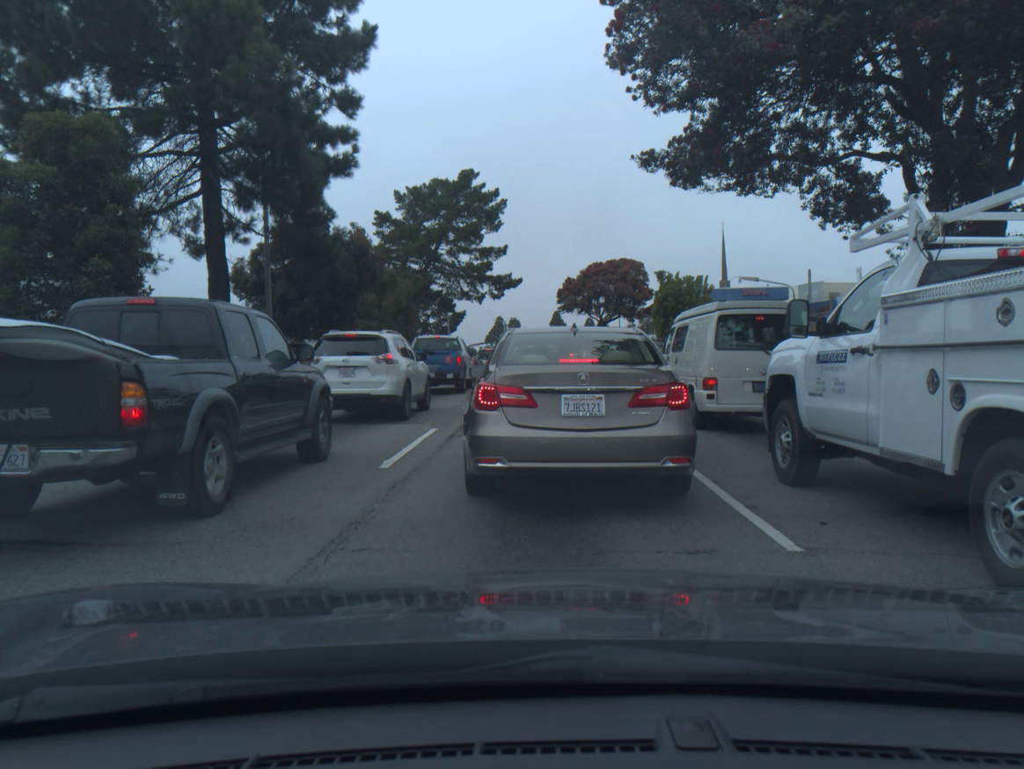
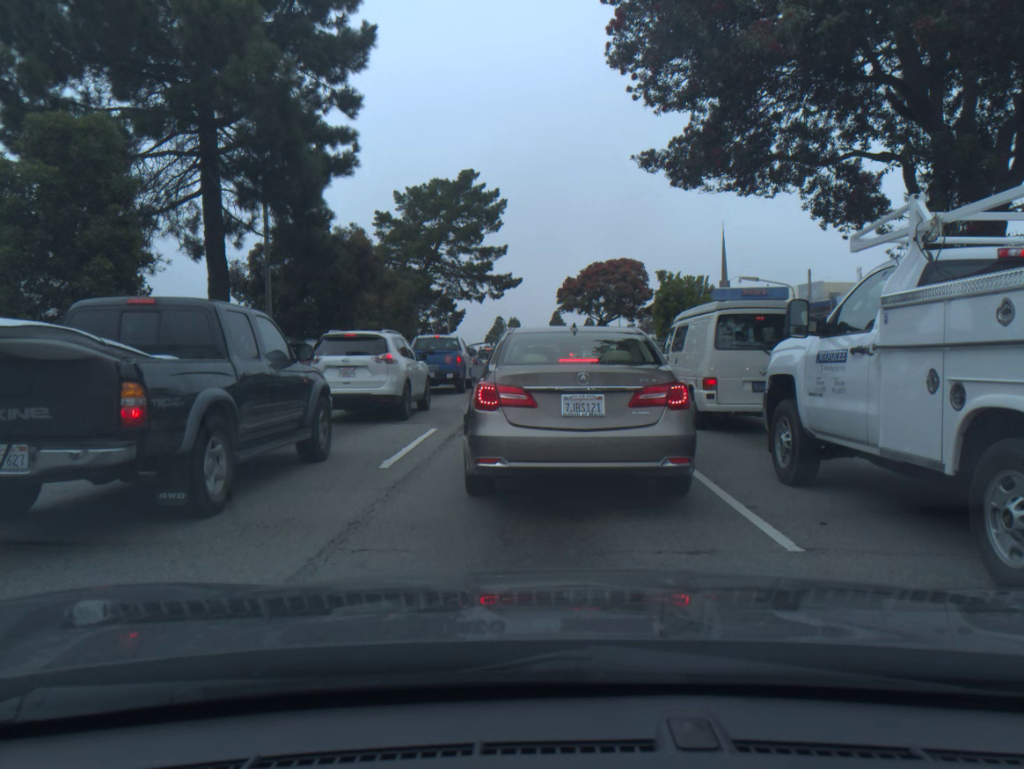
(0.0, 0.0) m; 0°
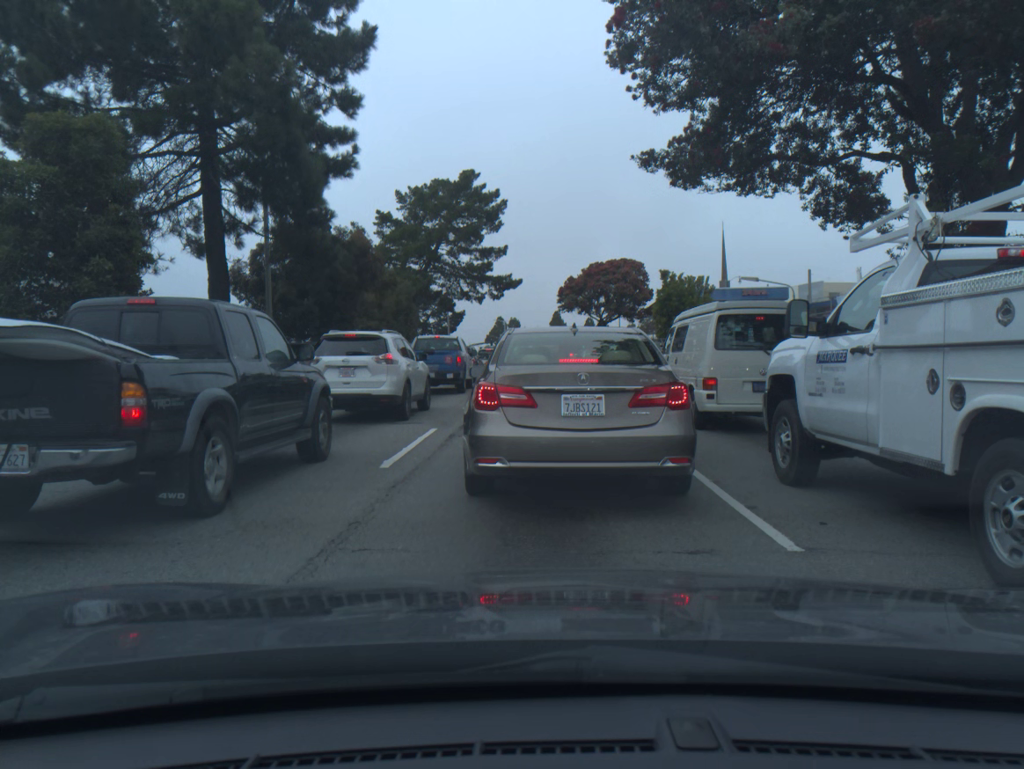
(0.0, 0.0) m; 0°
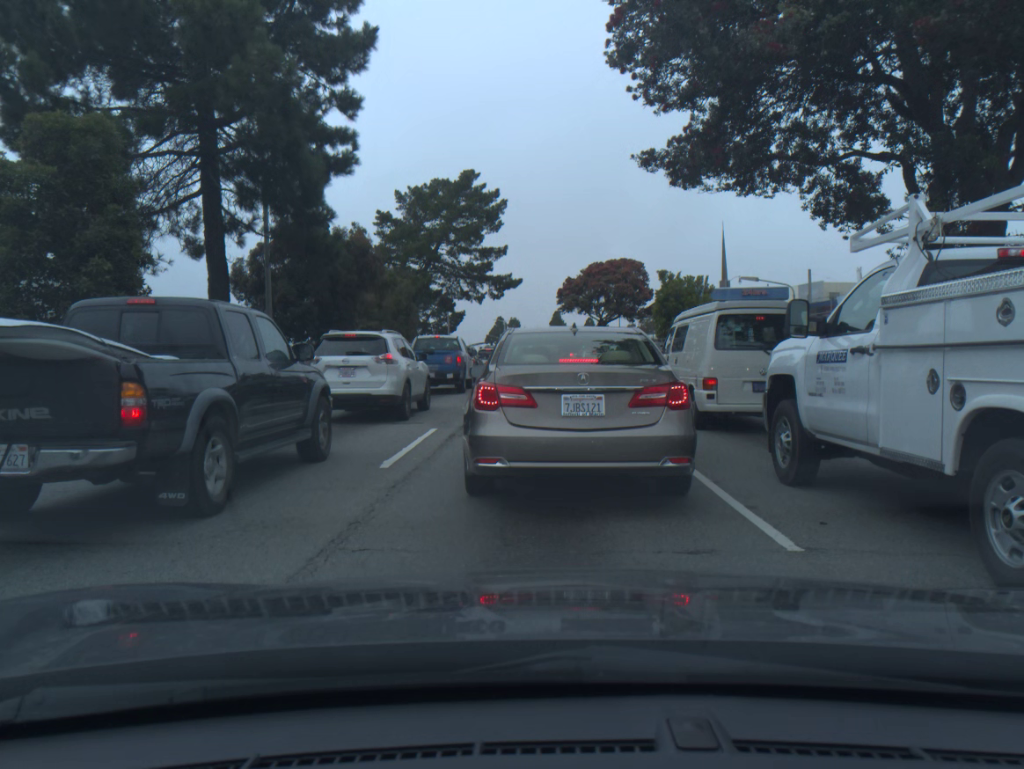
(0.0, 0.0) m; 0°
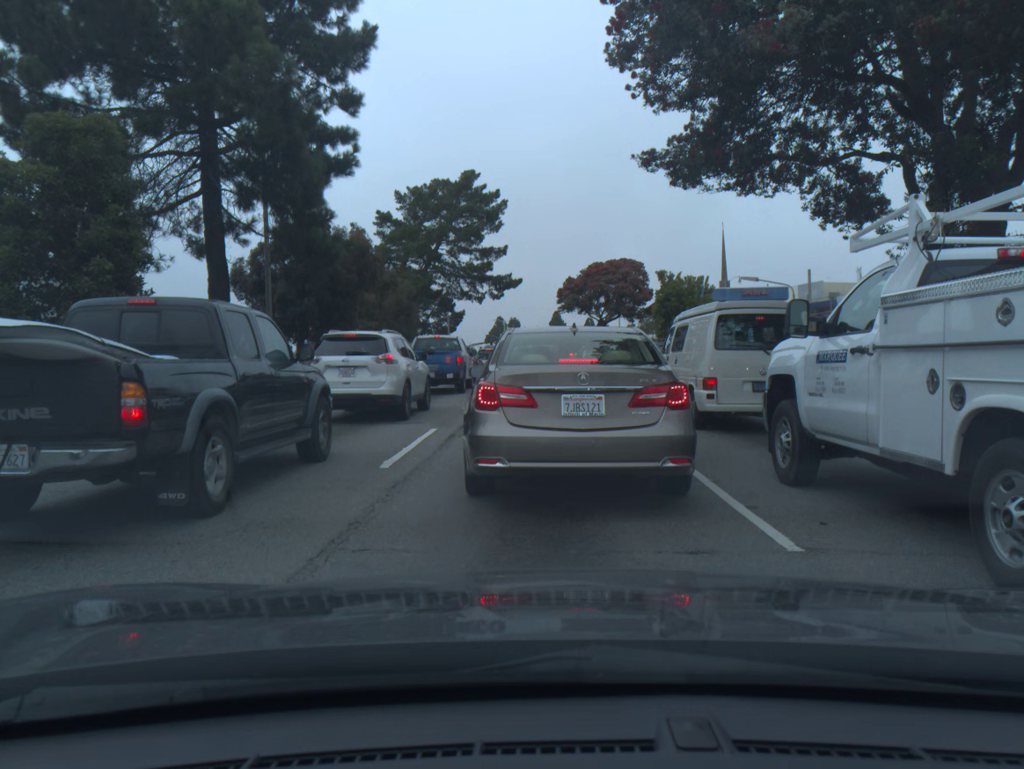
(0.0, 0.0) m; 0°
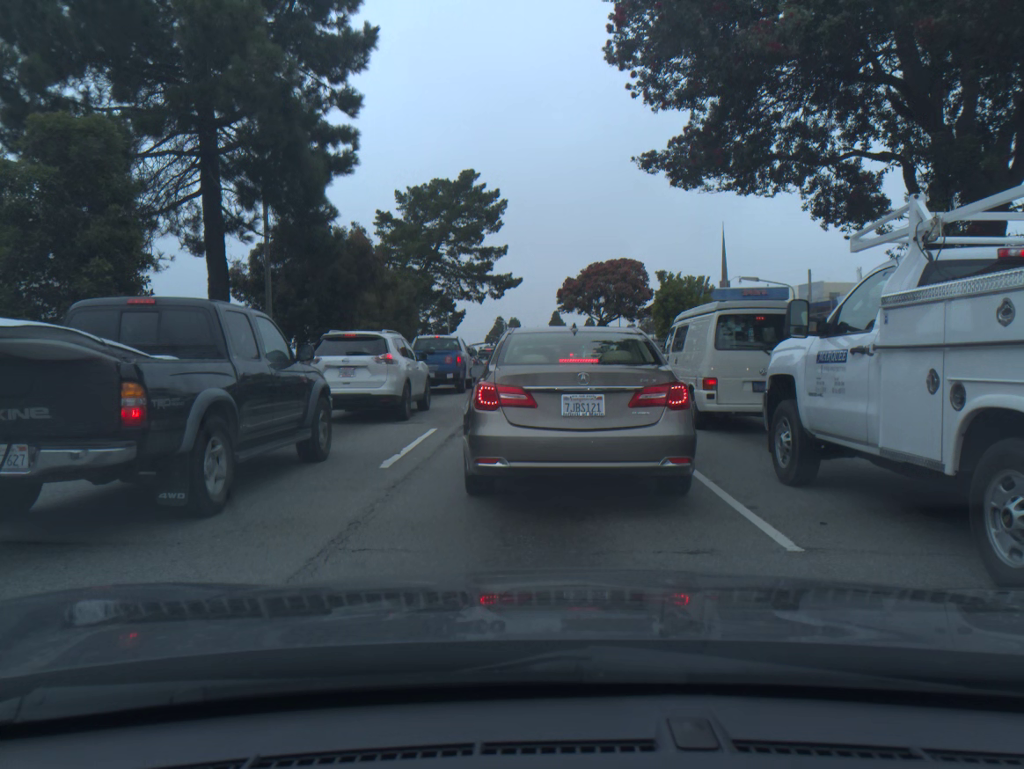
(0.0, 0.0) m; 0°
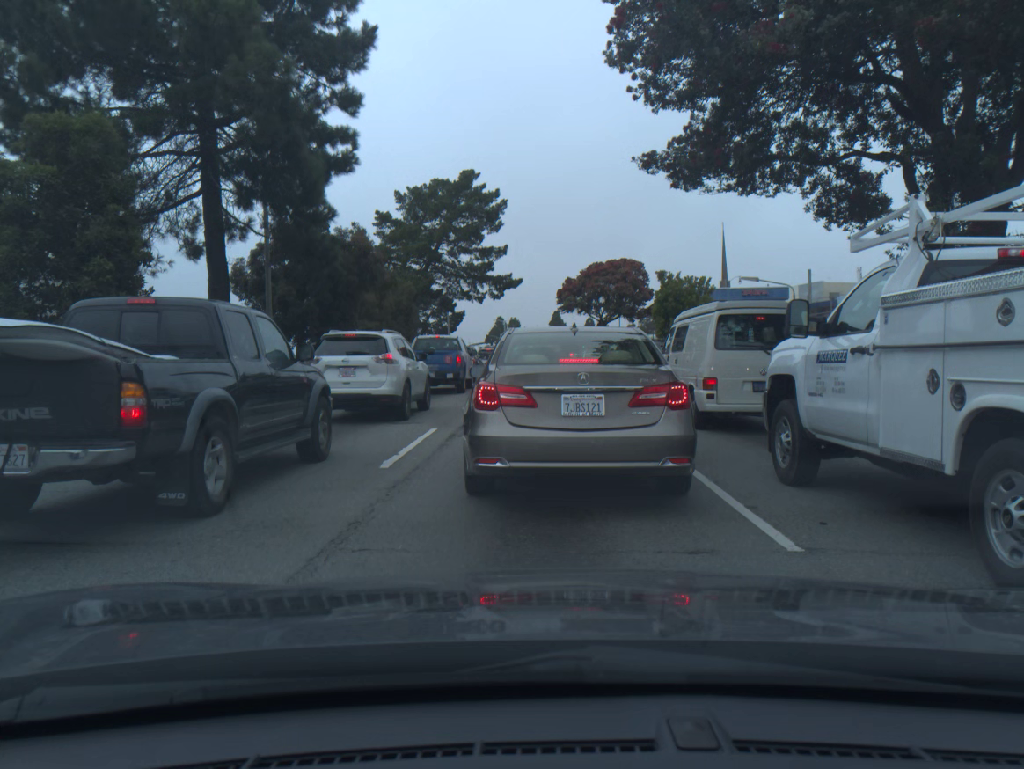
(0.0, 0.0) m; 0°
